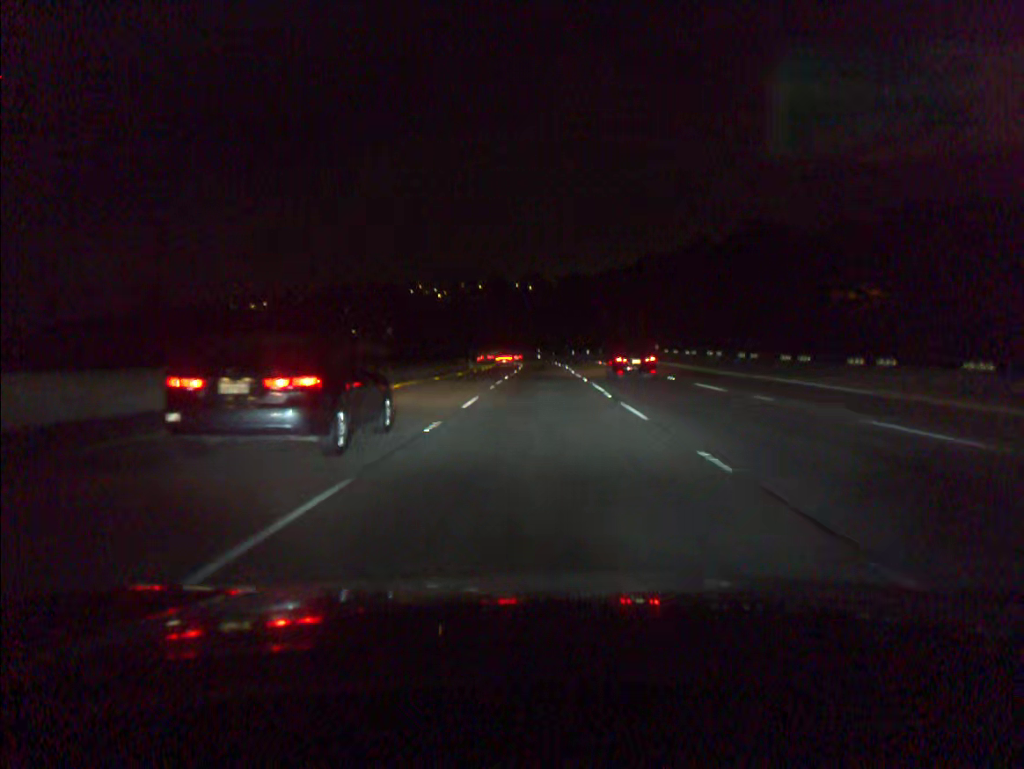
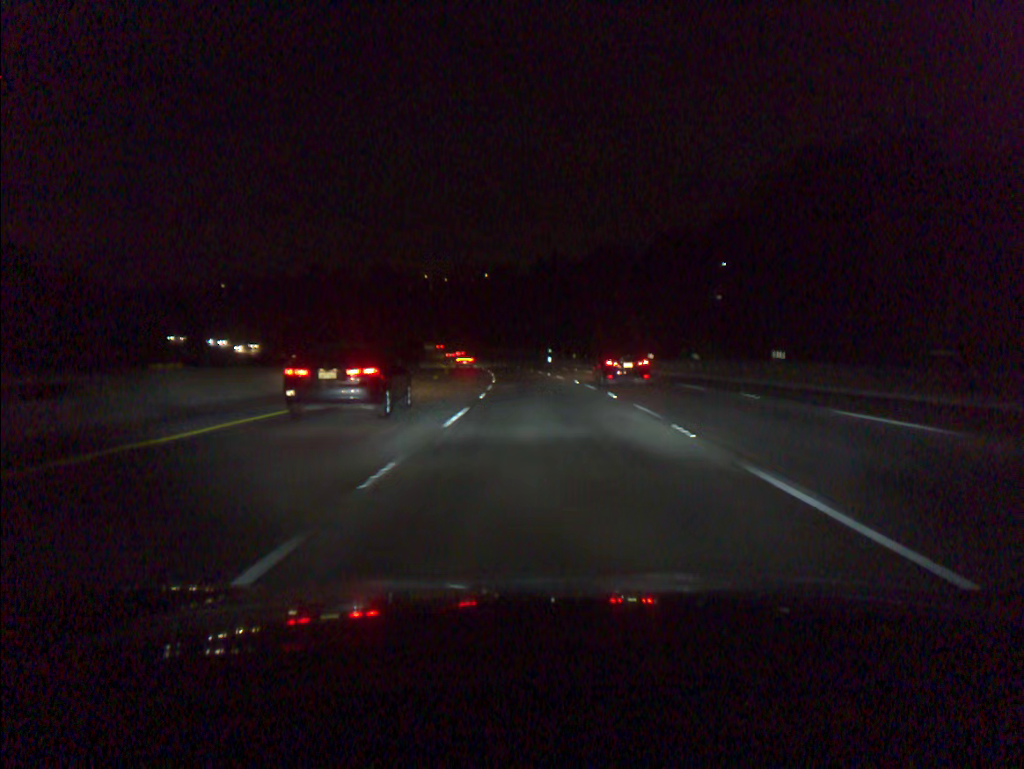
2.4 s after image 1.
(-0.4, +73.3) m; -1°
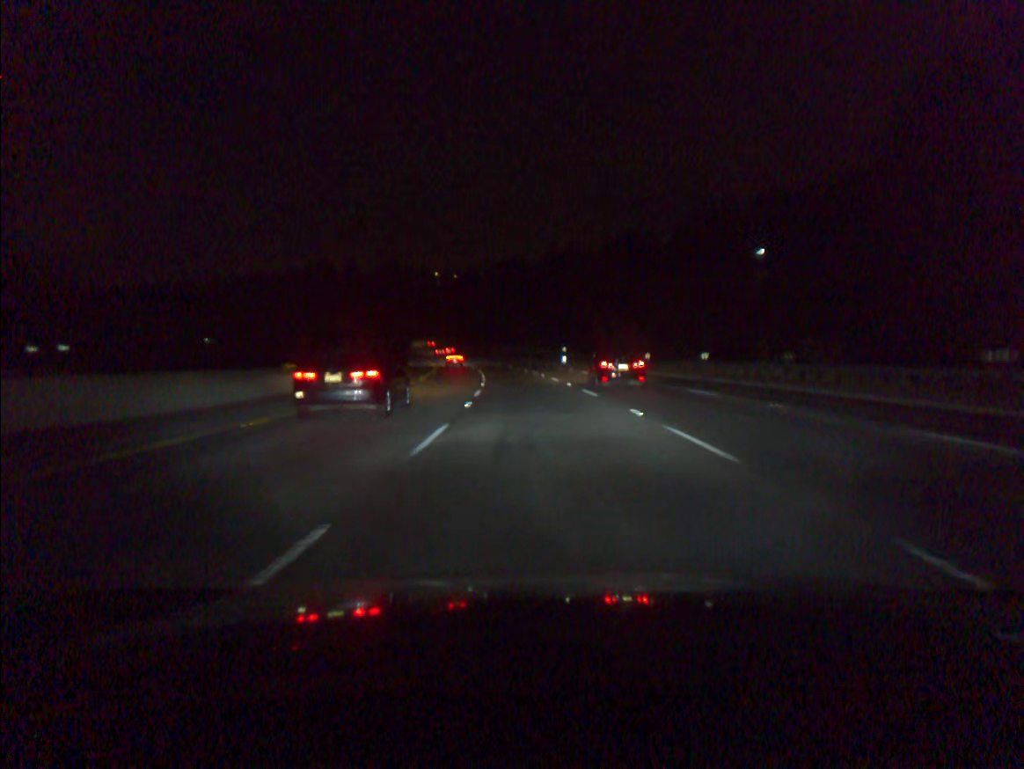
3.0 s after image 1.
(-0.1, +18.3) m; -1°
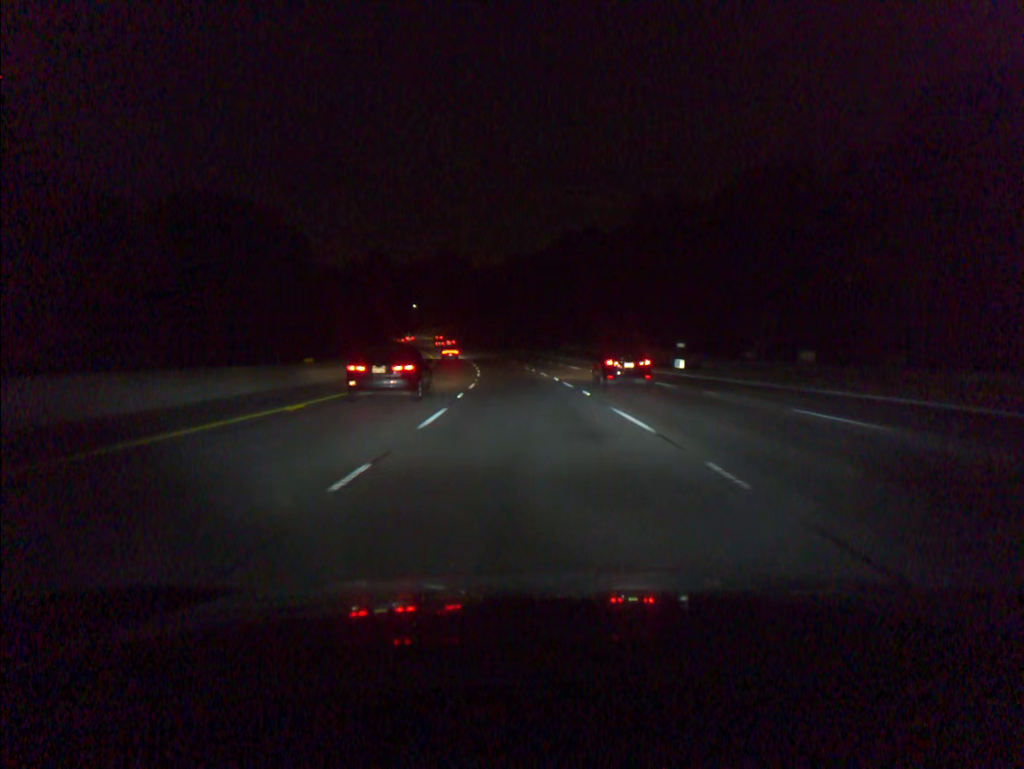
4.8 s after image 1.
(-2.3, +54.8) m; -5°
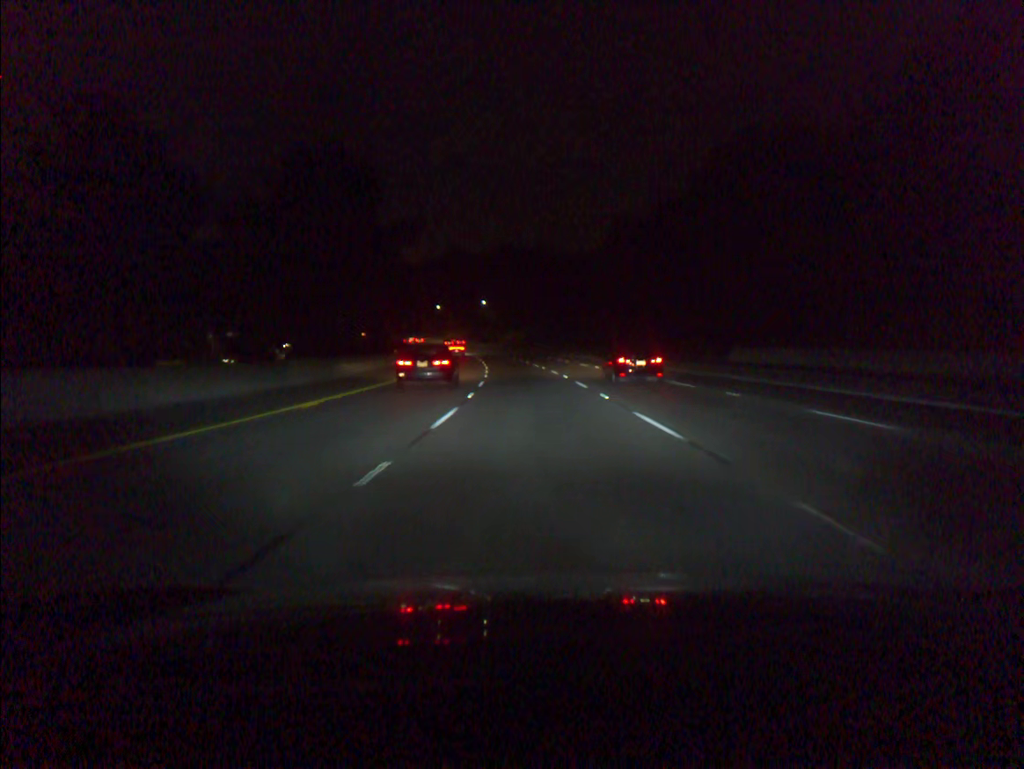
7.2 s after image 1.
(-4.7, +73.3) m; -7°
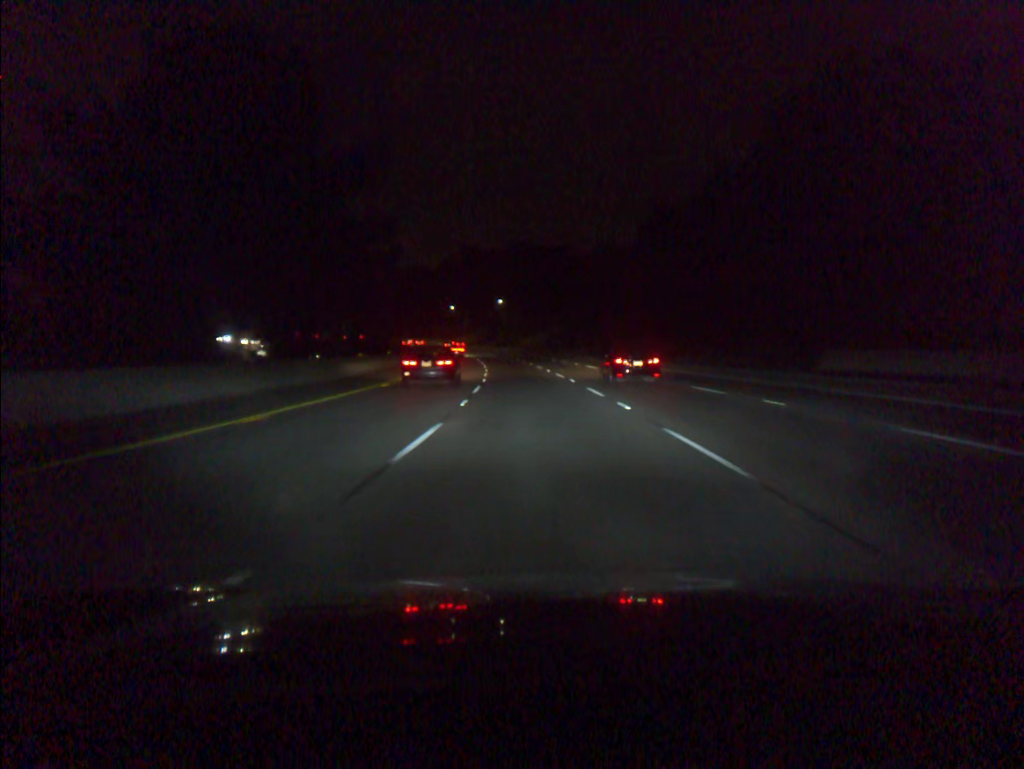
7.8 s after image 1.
(-0.3, +18.4) m; -2°
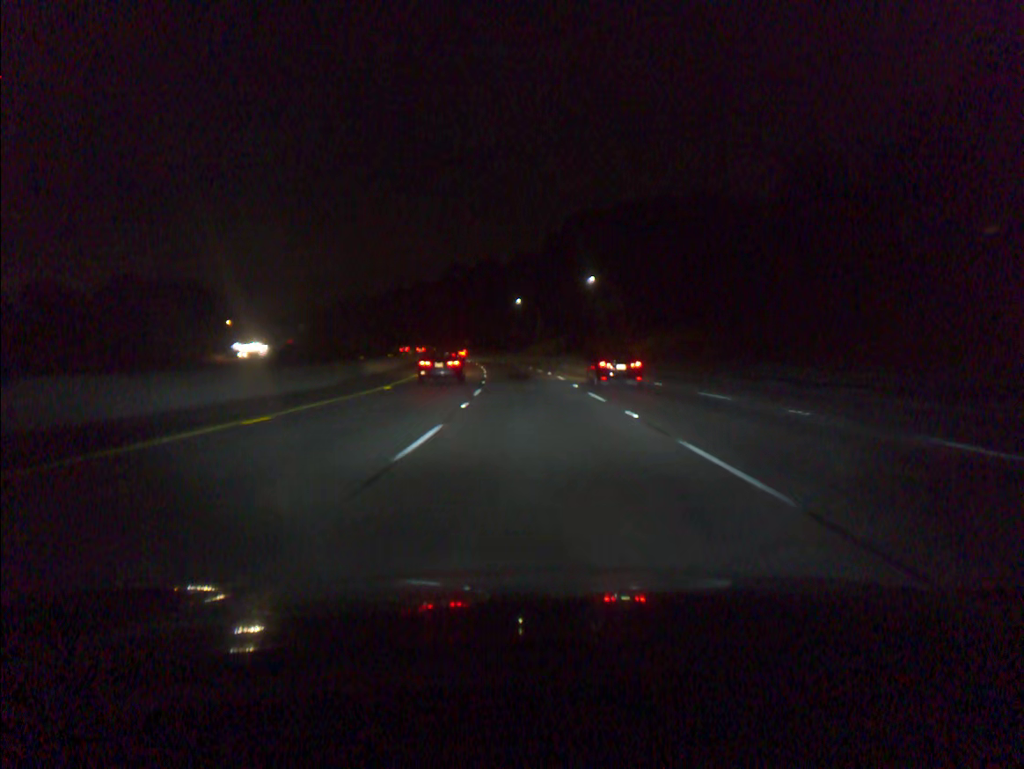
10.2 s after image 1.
(-4.1, +72.9) m; -6°
